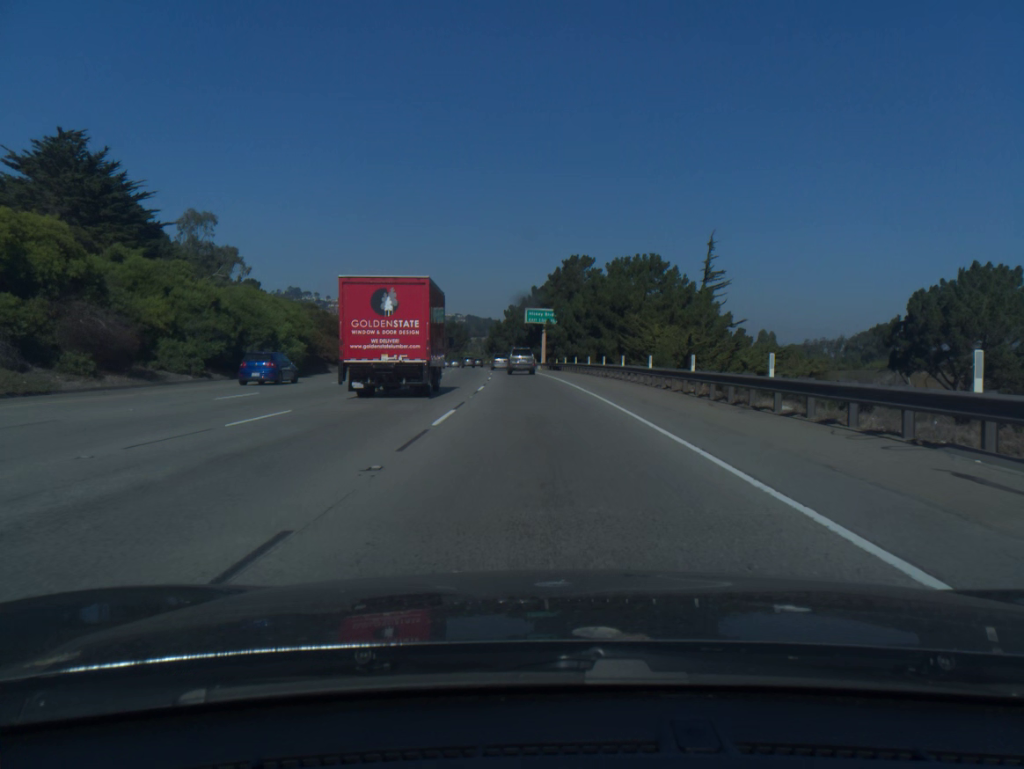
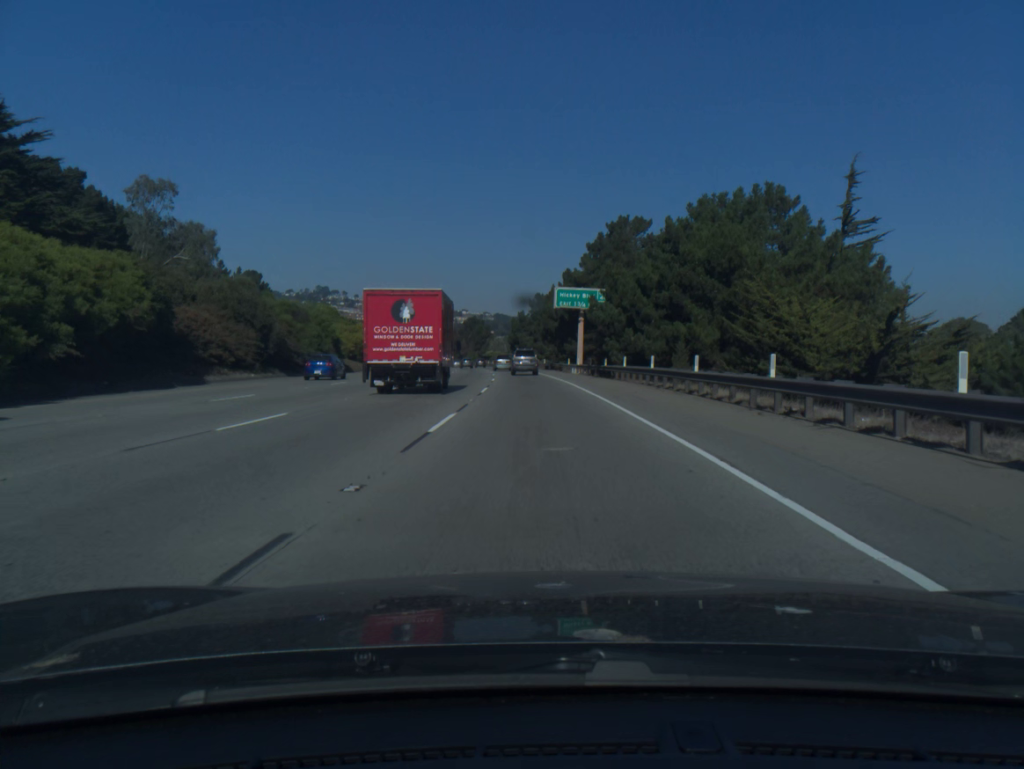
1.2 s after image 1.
(-0.6, +30.0) m; -2°
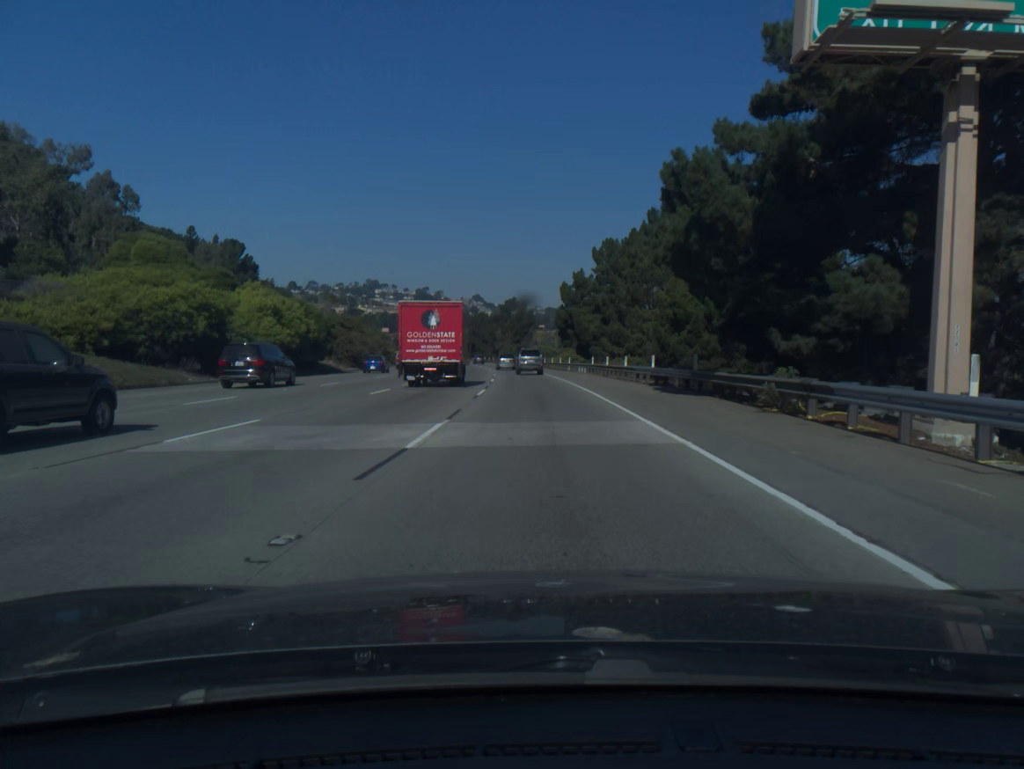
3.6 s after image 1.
(-2.0, +60.7) m; -4°
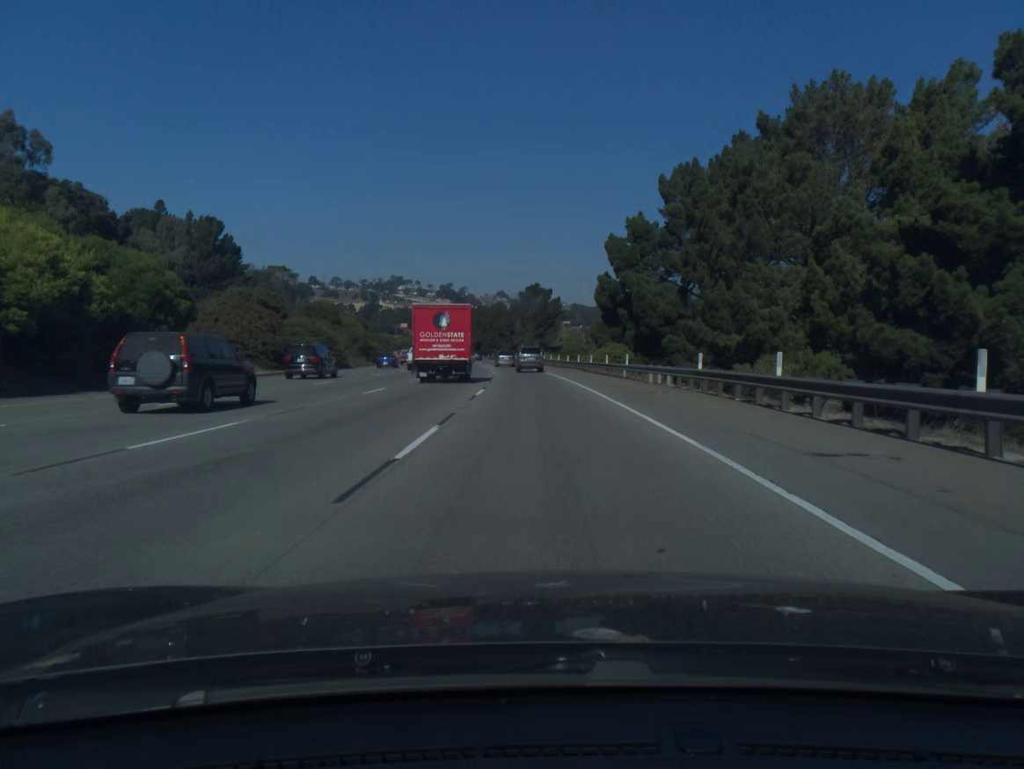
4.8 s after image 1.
(-0.5, +30.6) m; -2°
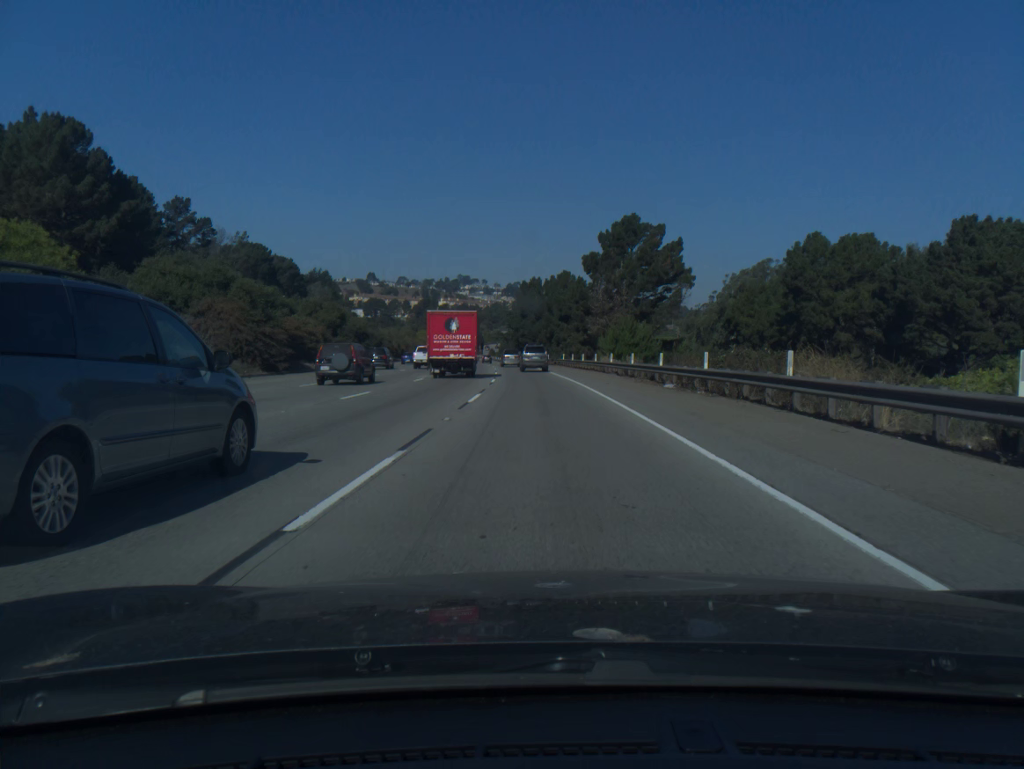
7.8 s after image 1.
(-3.1, +76.6) m; -5°
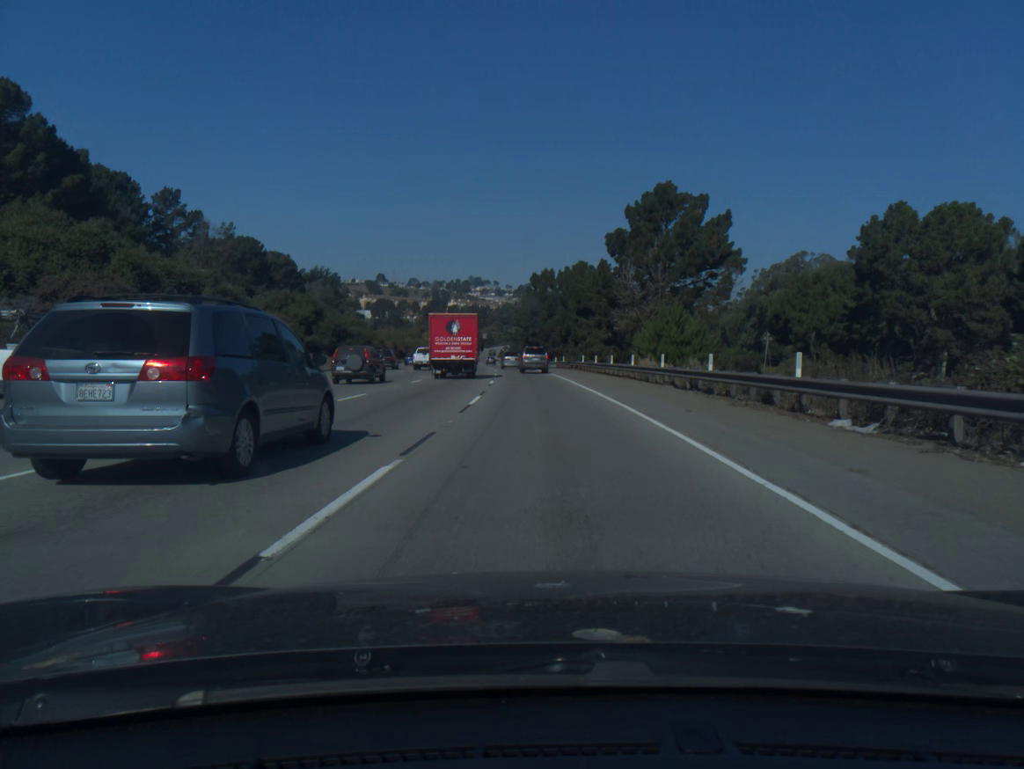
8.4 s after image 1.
(-0.1, +15.4) m; -1°
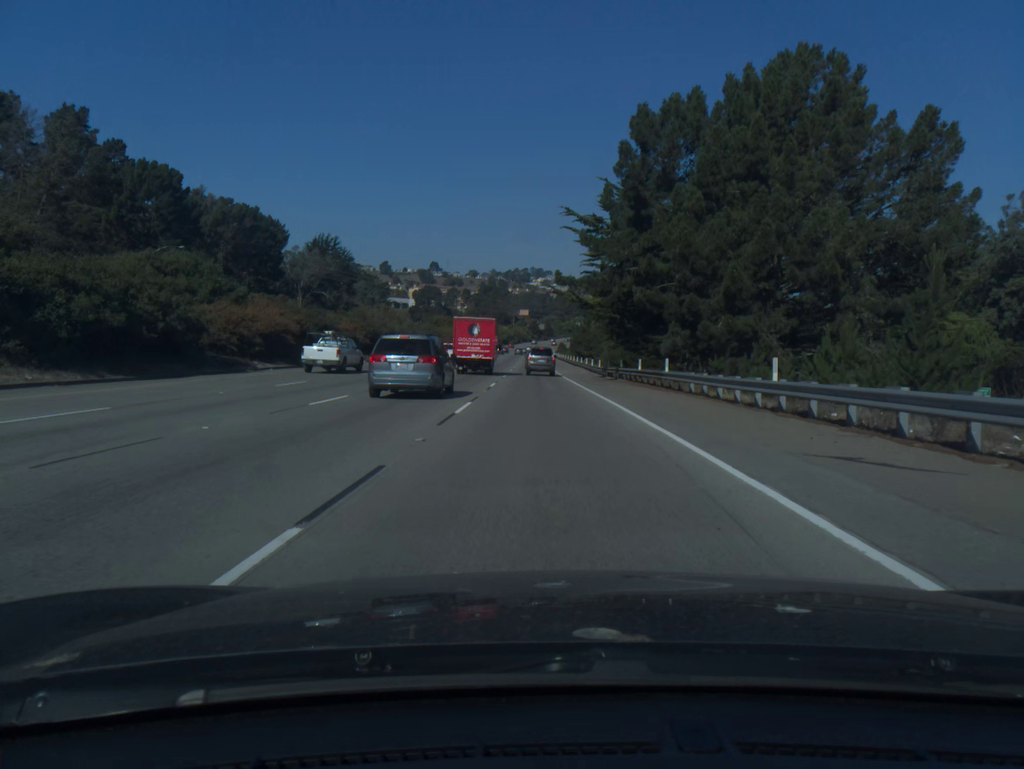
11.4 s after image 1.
(-2.9, +76.1) m; -5°
